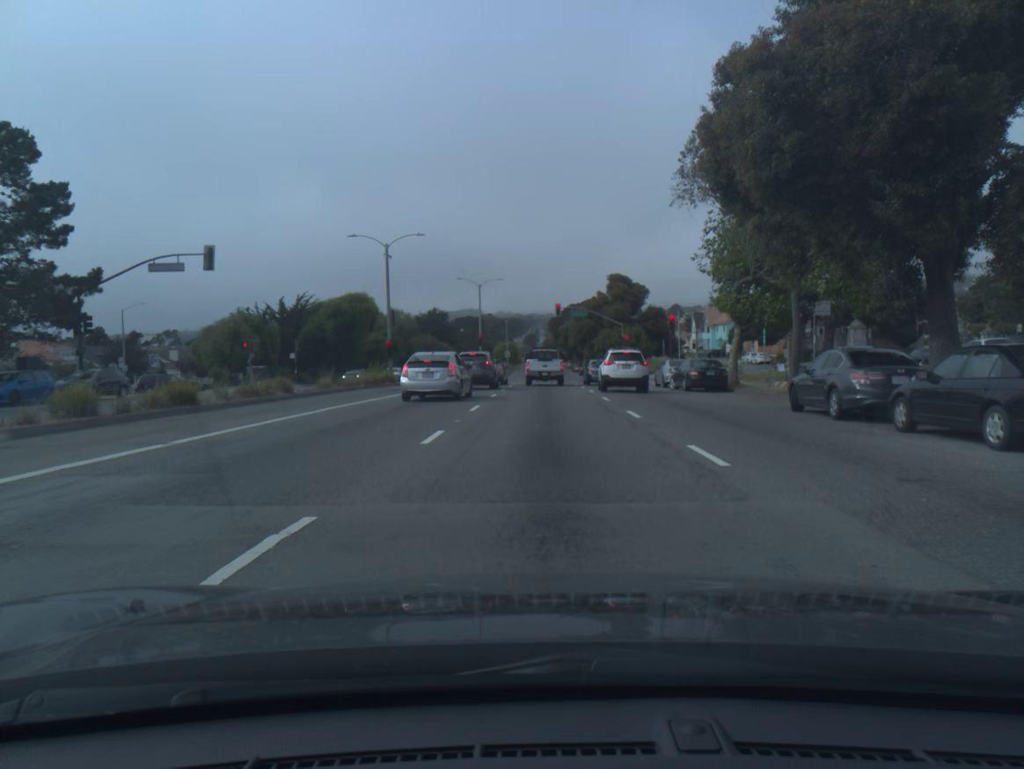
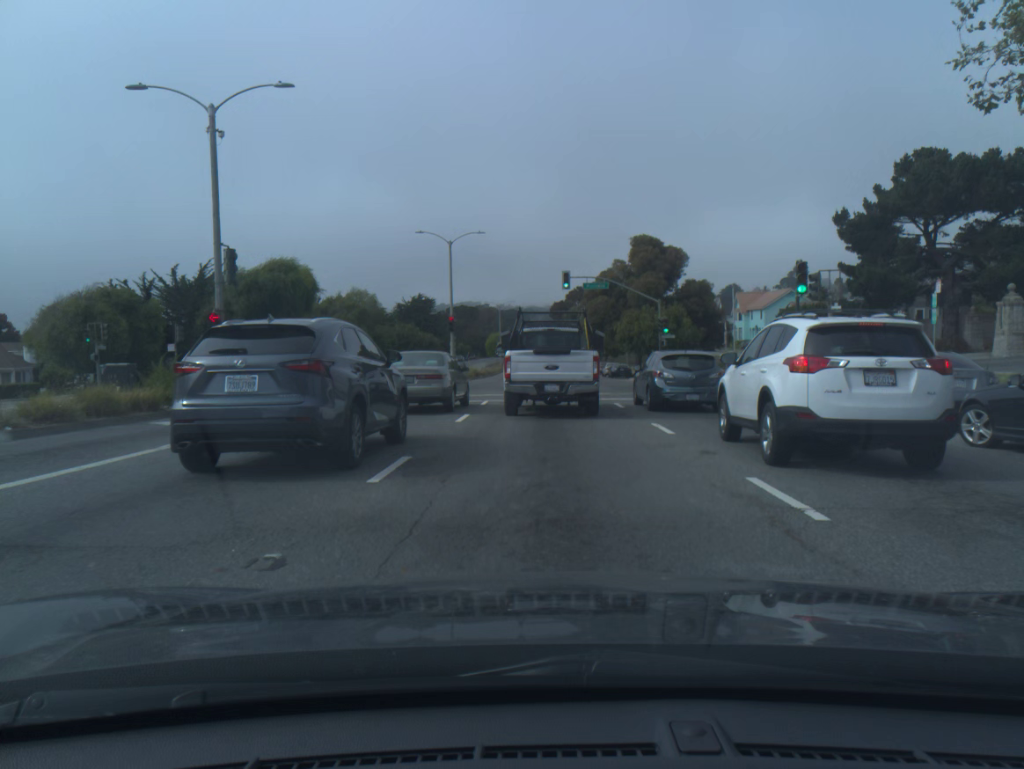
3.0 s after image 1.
(0.0, +25.5) m; 0°
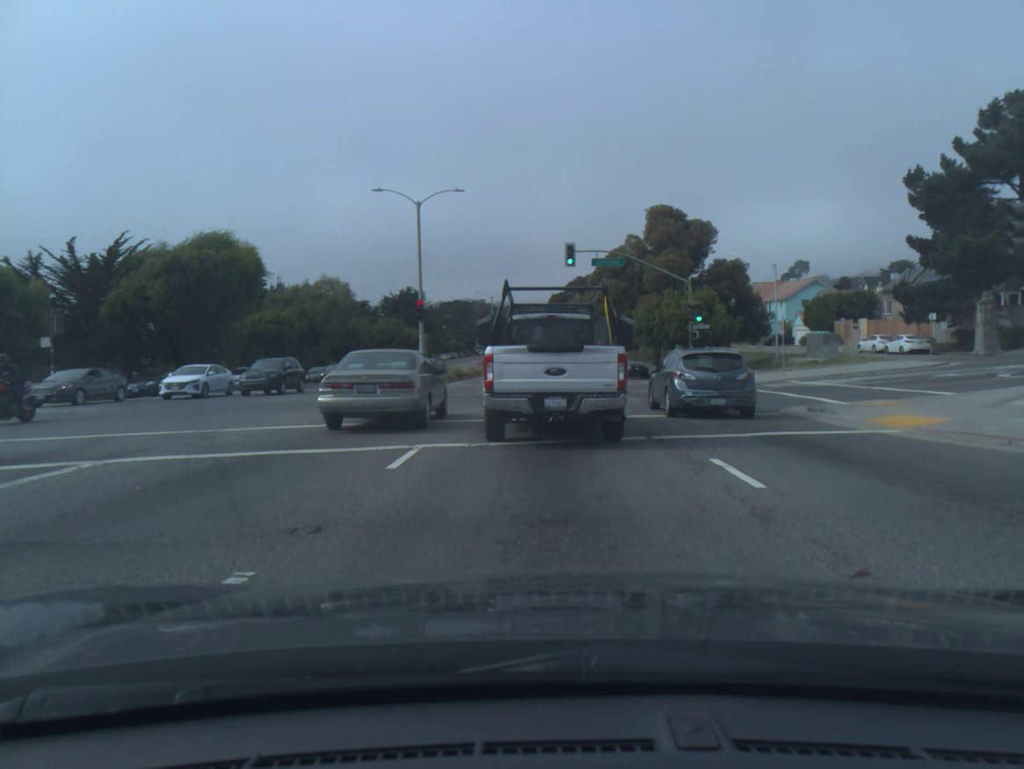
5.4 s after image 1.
(0.0, +12.8) m; 0°
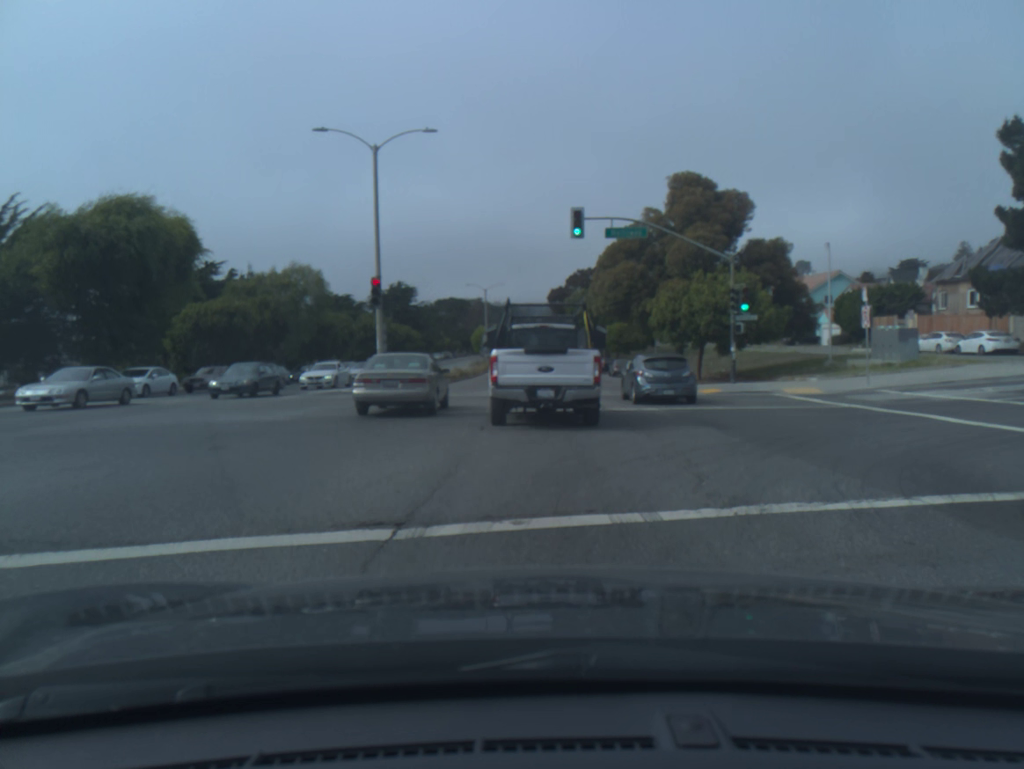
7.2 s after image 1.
(0.0, +10.1) m; 0°
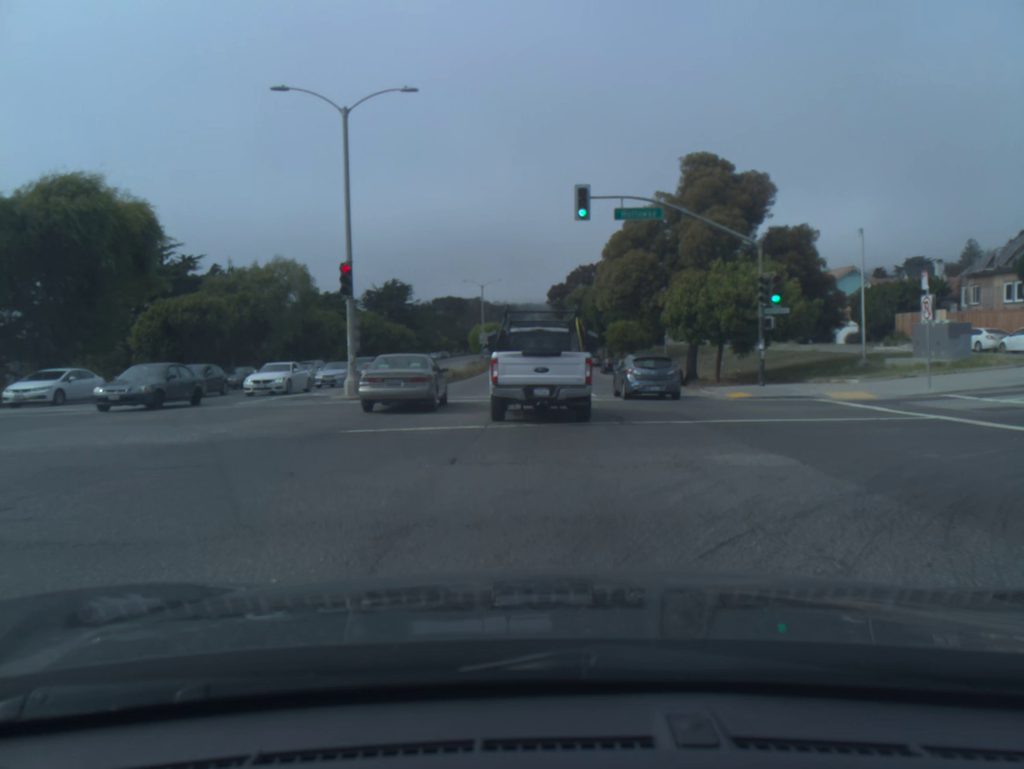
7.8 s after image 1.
(0.0, +4.3) m; 0°
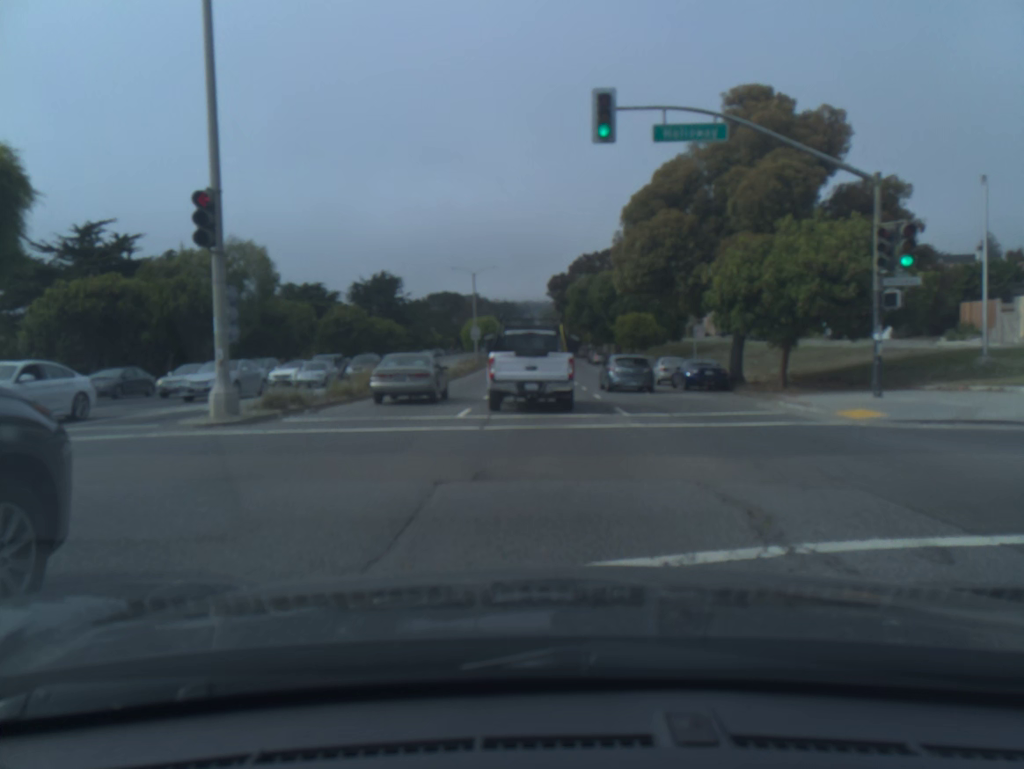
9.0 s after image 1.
(0.0, +10.3) m; 0°
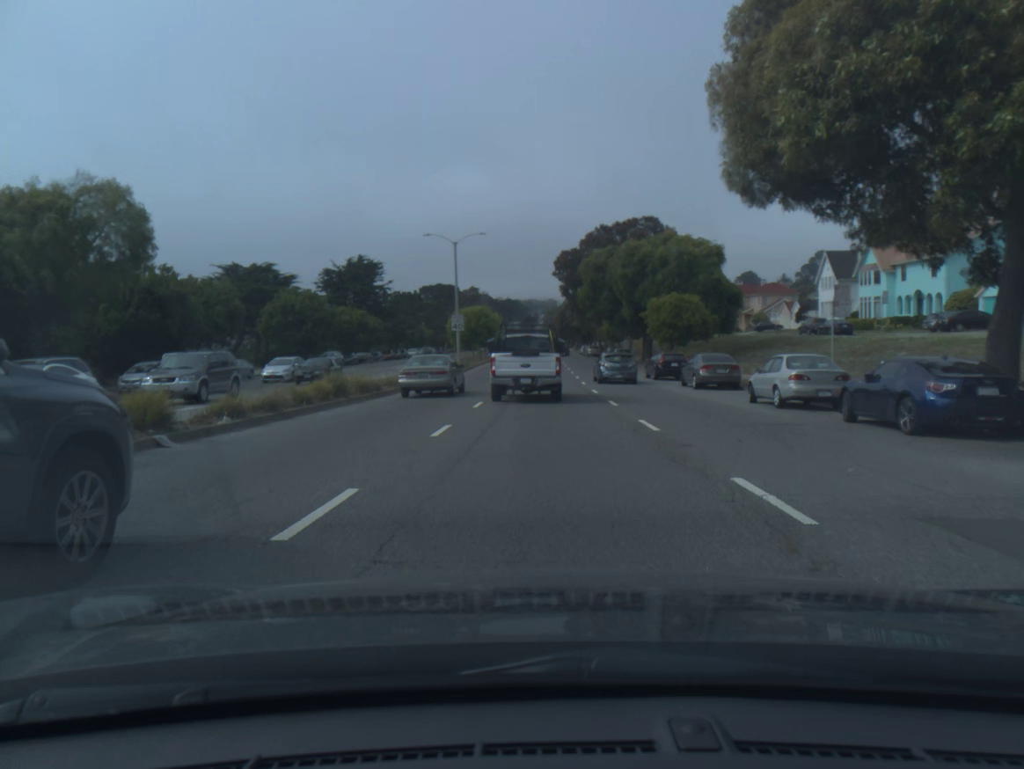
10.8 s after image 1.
(0.0, +18.9) m; 0°
